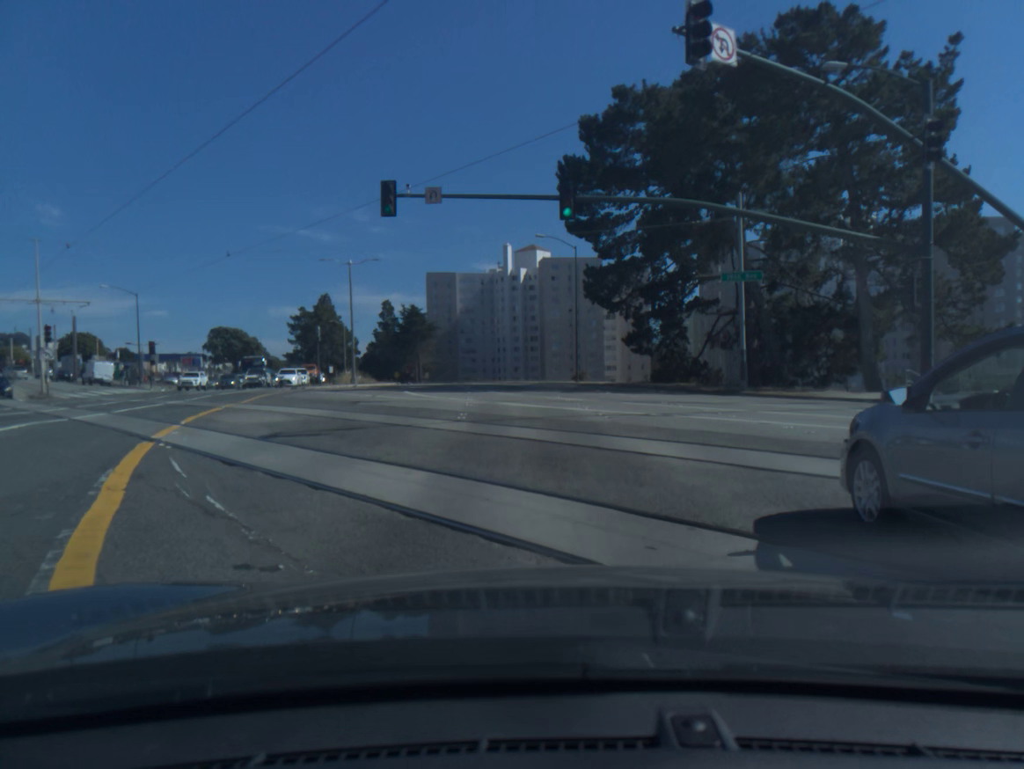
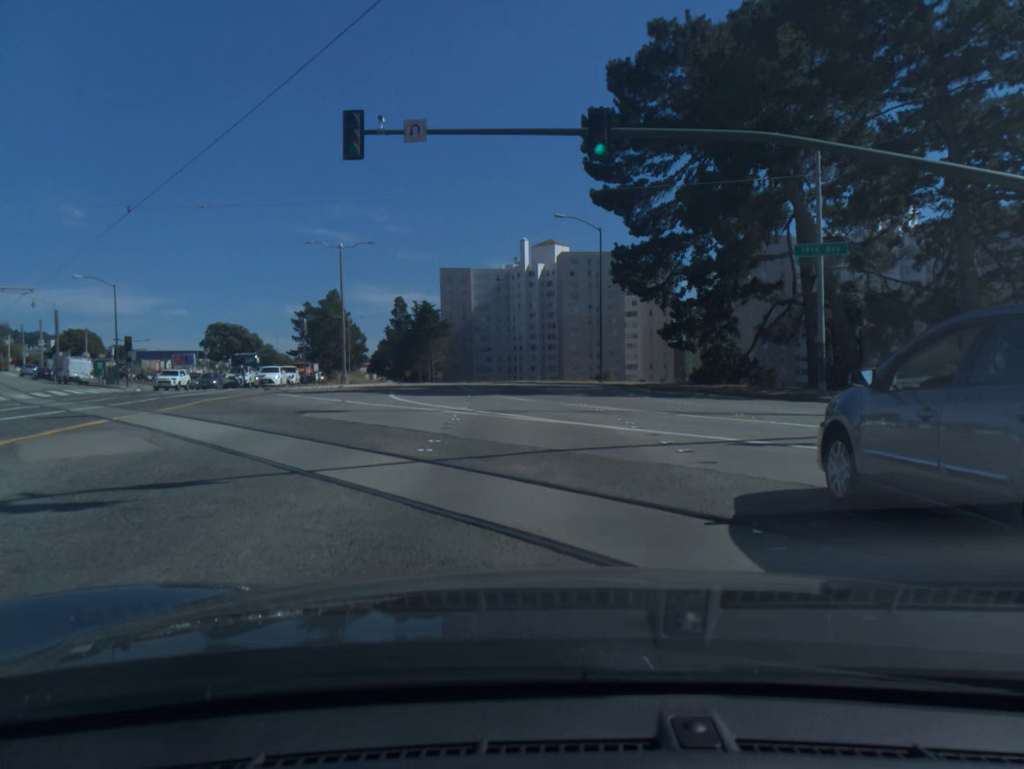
(-0.1, +7.7) m; -2°
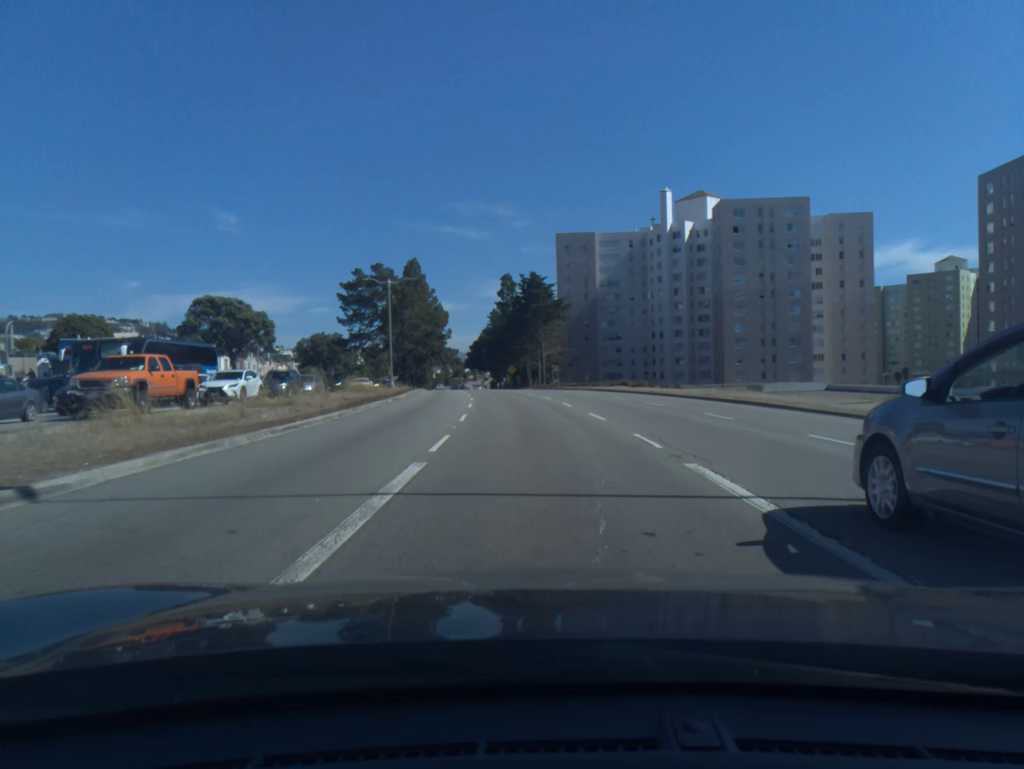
(-3.4, +47.5) m; -9°
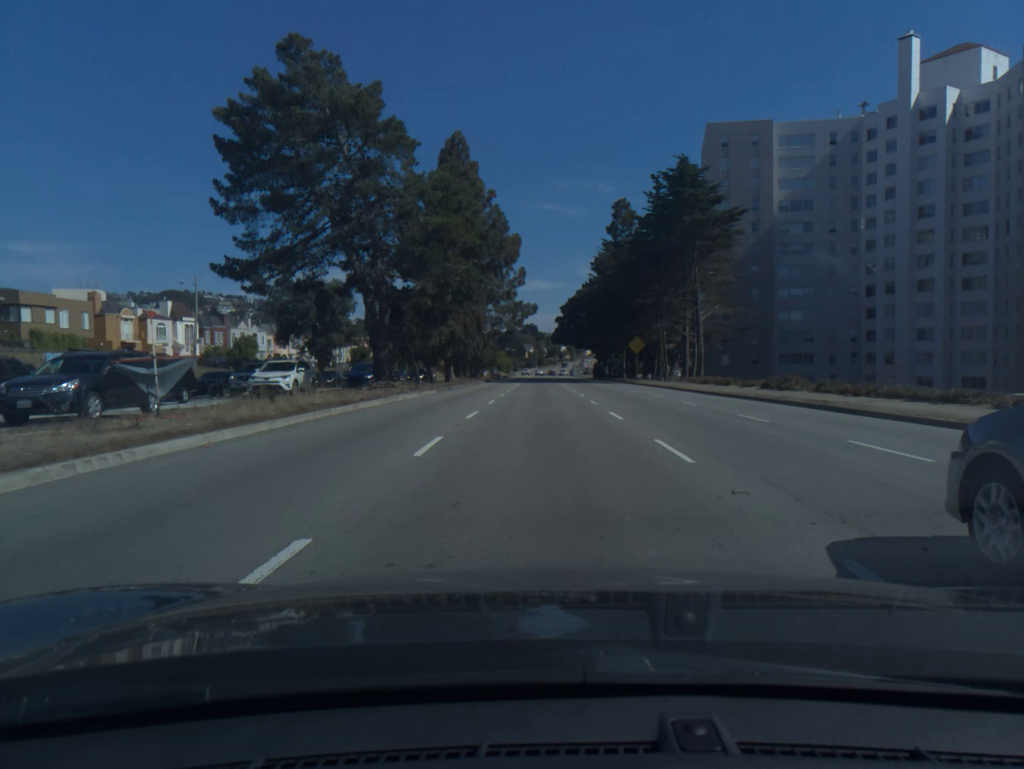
(-4.5, +60.5) m; -7°
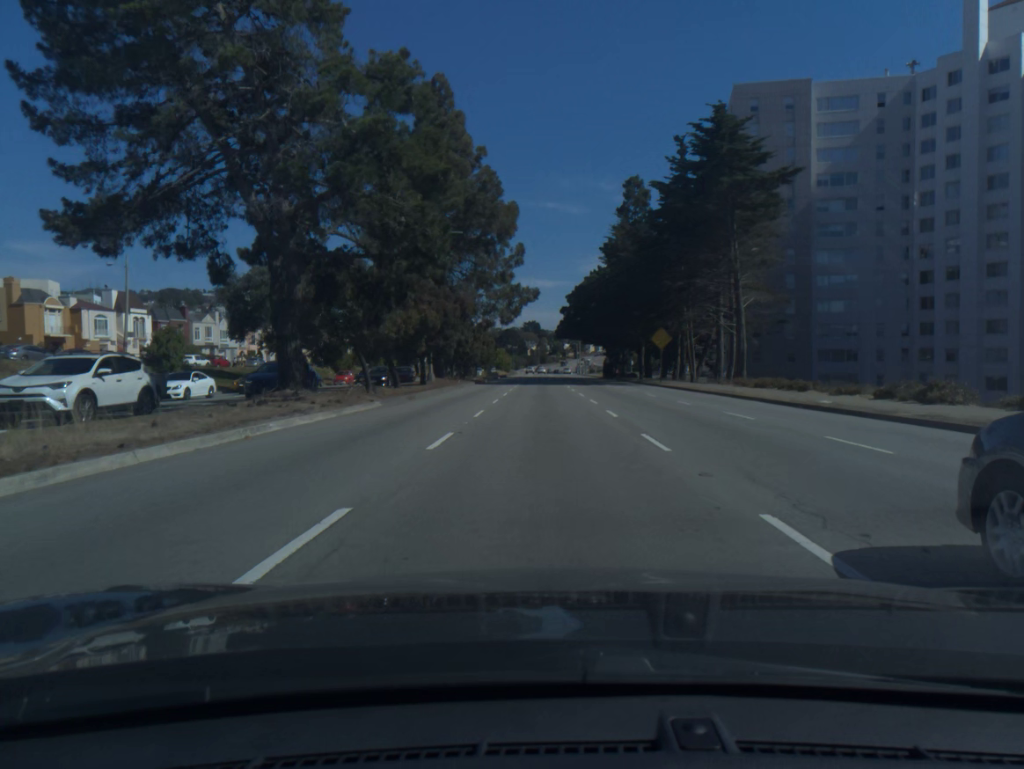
(0.0, +13.4) m; 0°
